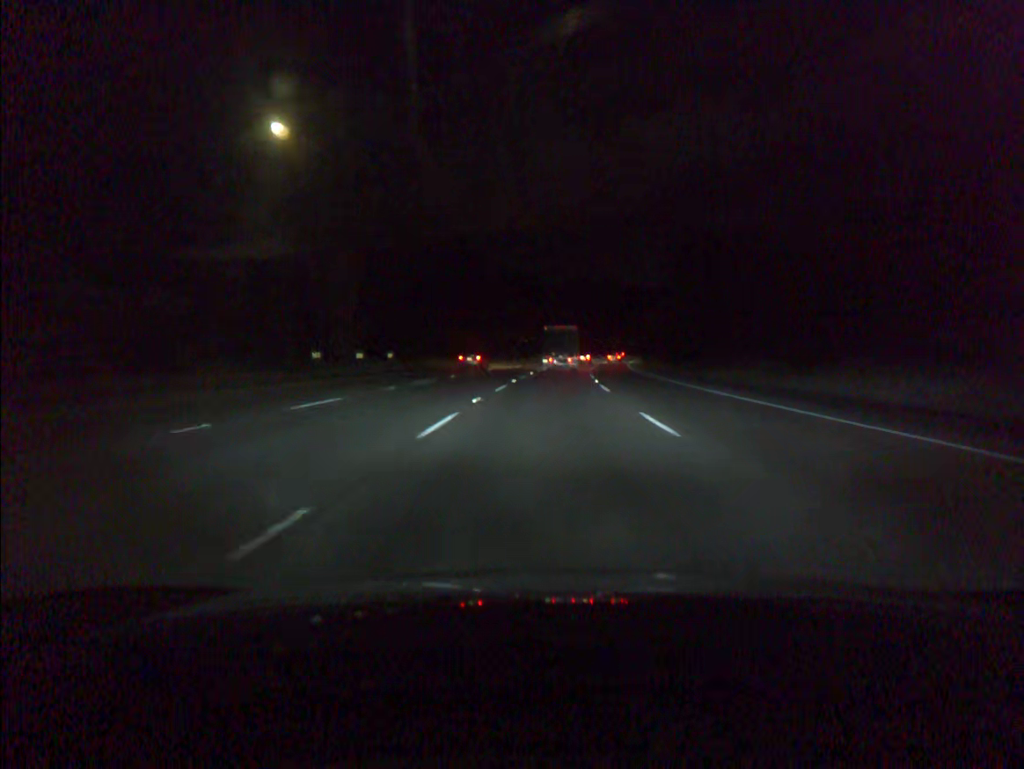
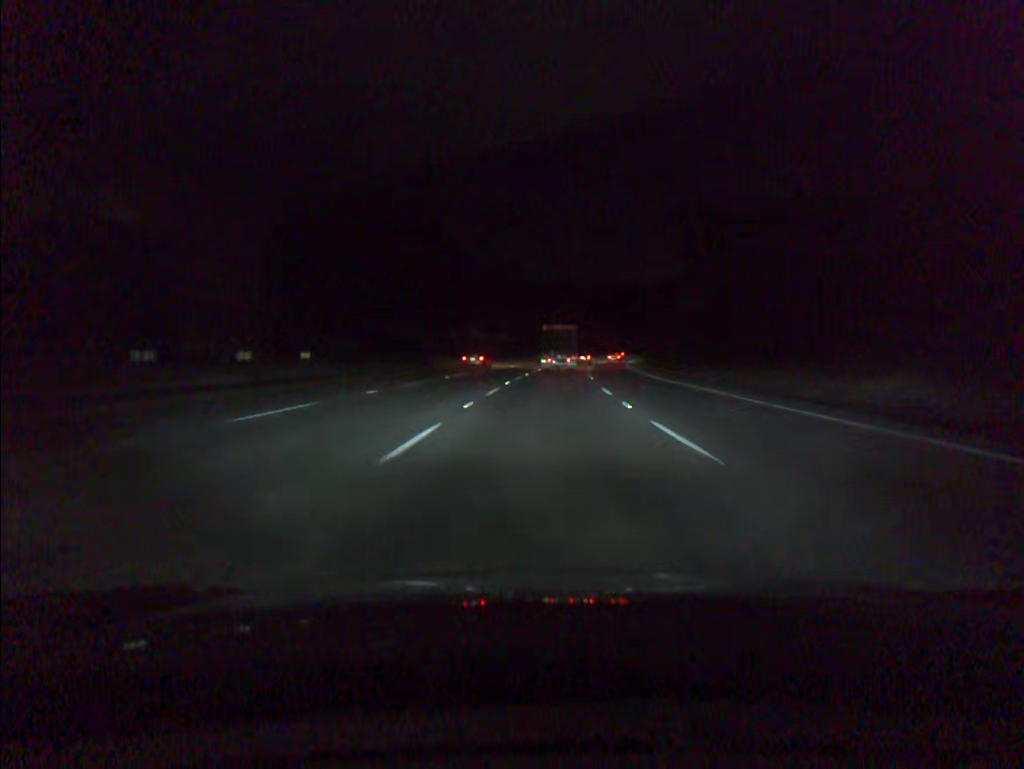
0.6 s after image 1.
(+0.2, +17.1) m; +1°
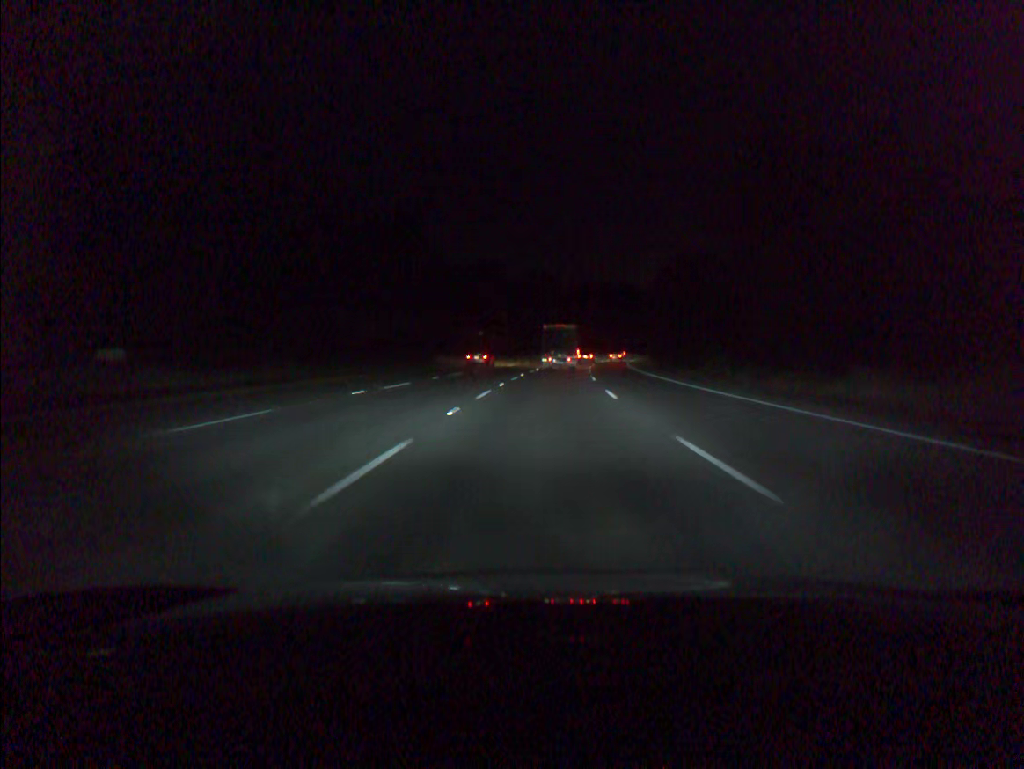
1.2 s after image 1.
(+0.2, +17.1) m; +1°
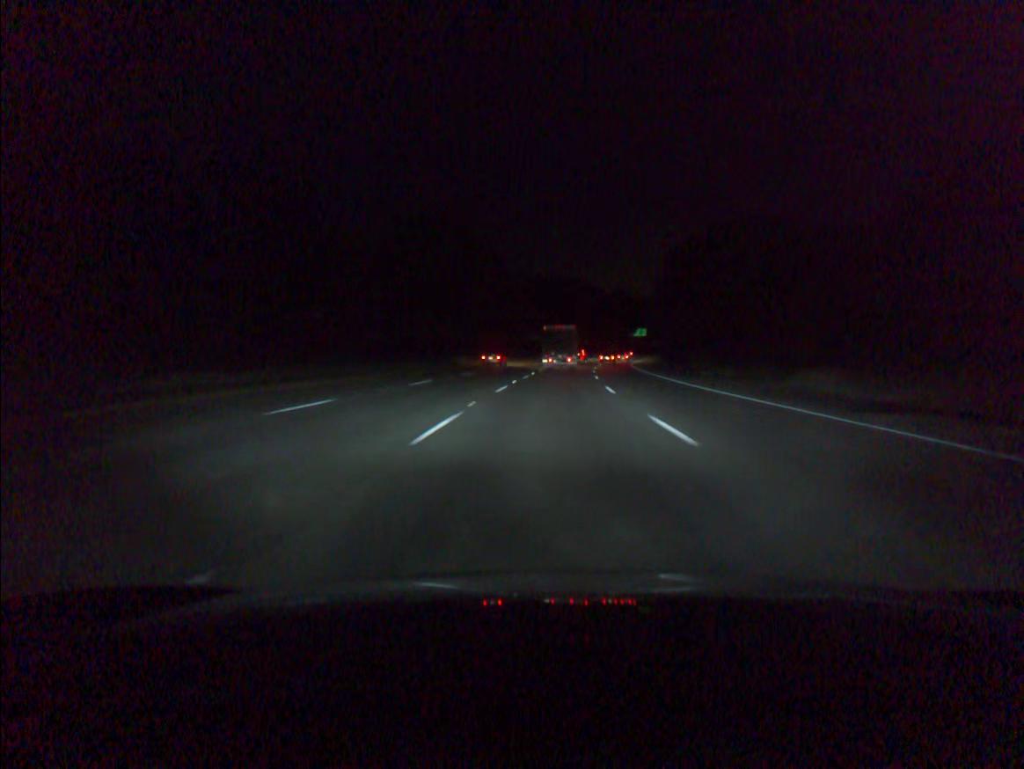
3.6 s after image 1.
(+2.7, +68.5) m; +5°
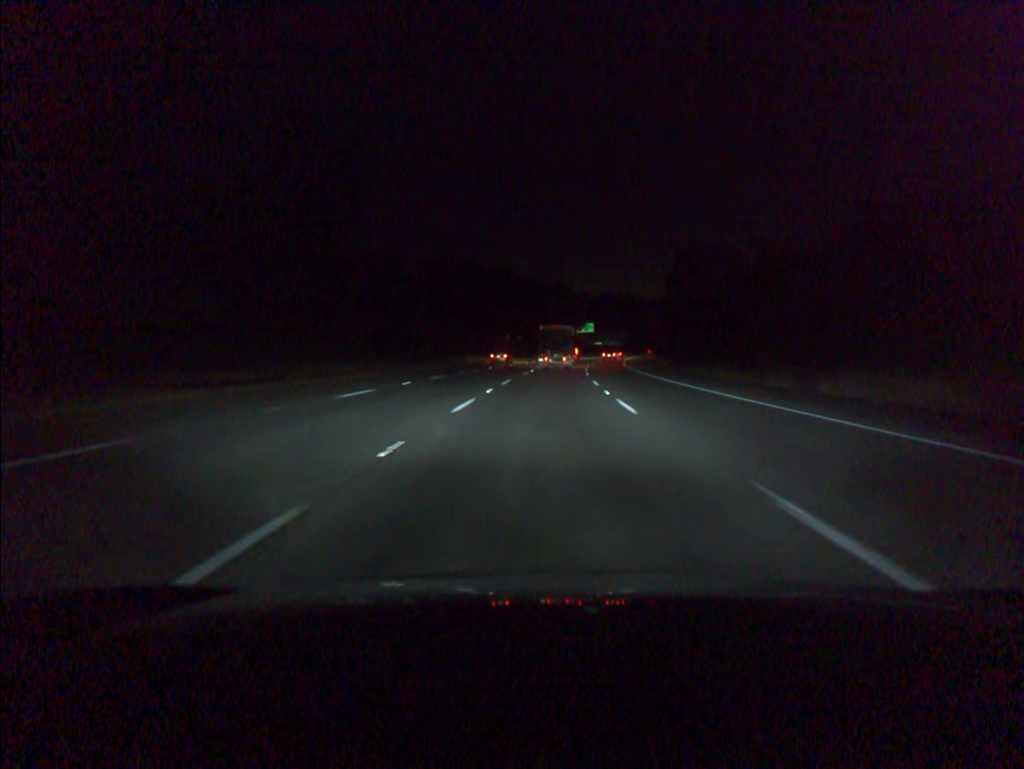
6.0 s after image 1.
(+3.1, +67.0) m; +5°
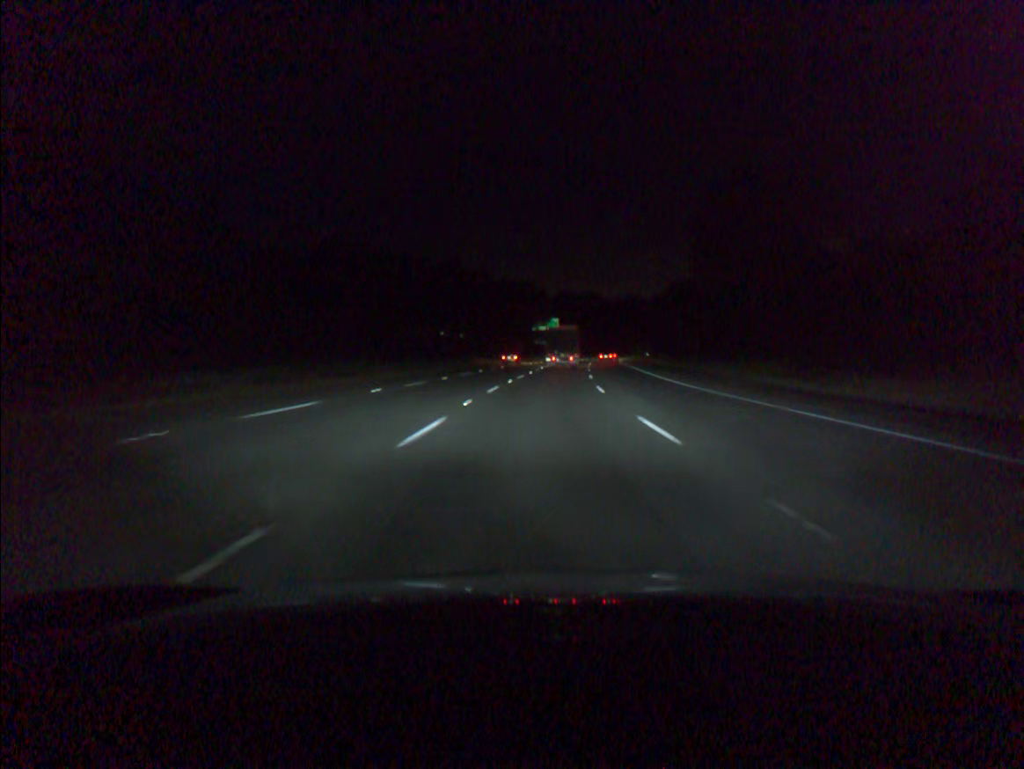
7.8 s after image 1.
(+1.4, +49.5) m; +3°
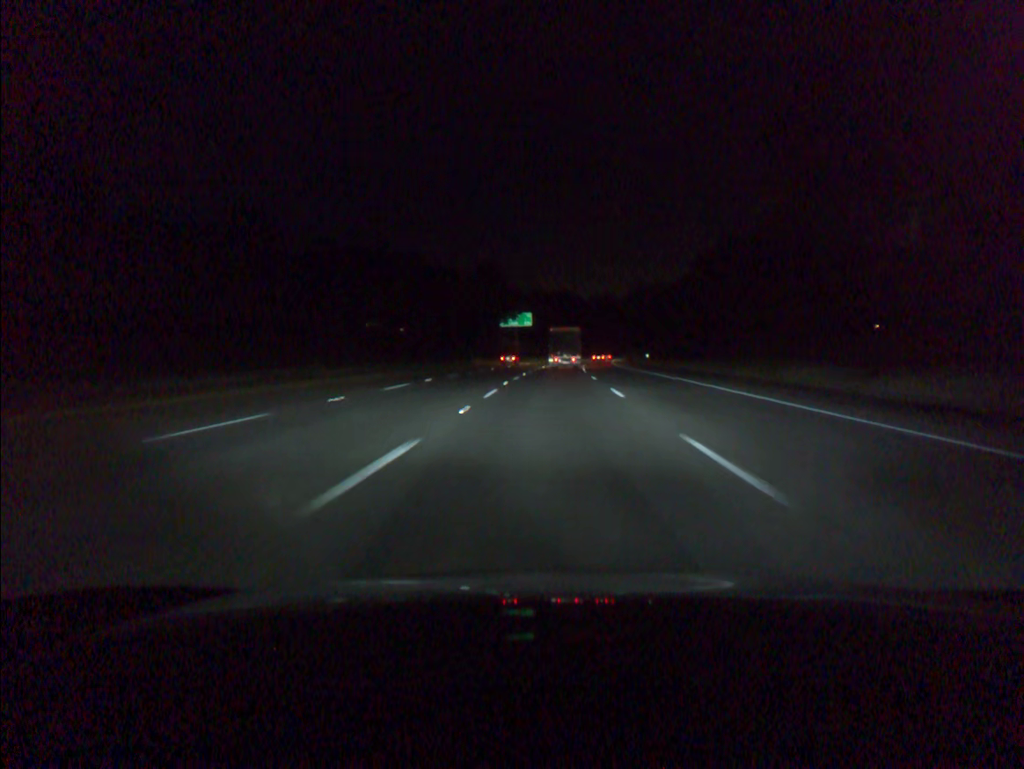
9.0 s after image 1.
(+0.6, +33.1) m; +2°
